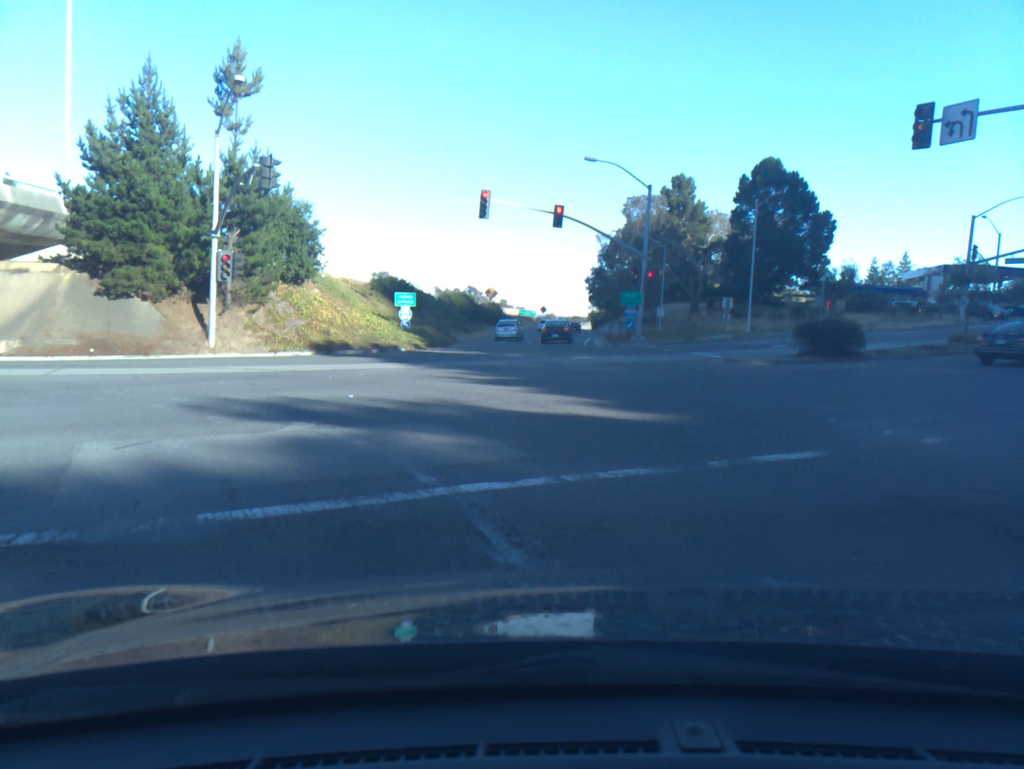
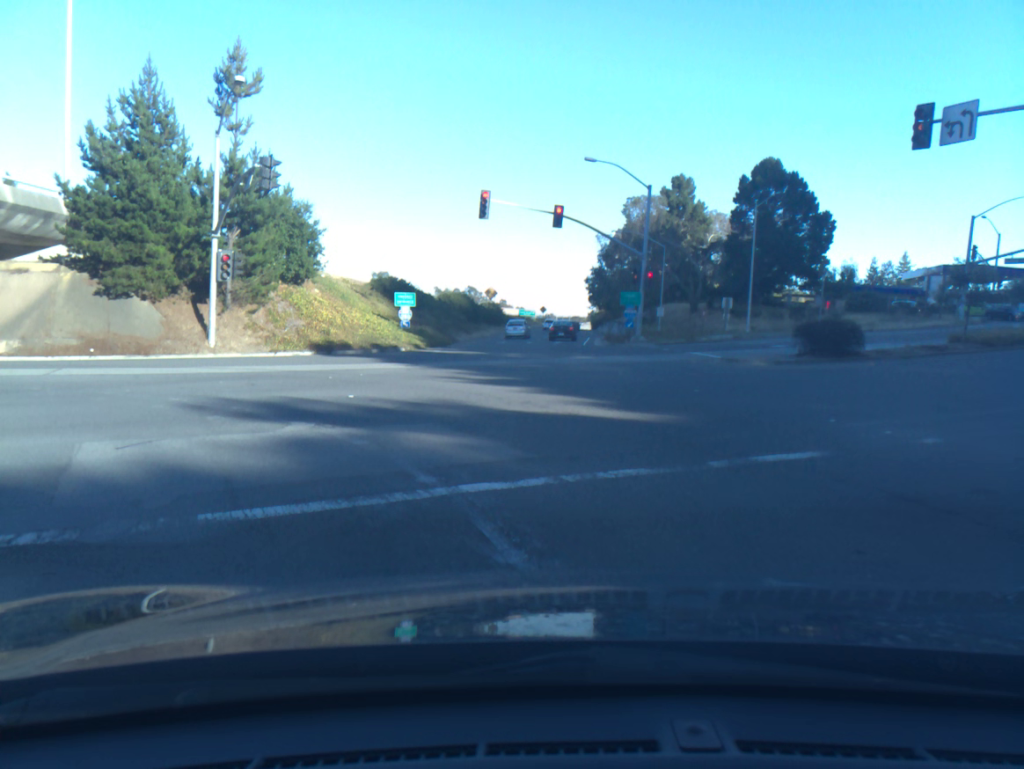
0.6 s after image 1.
(0.0, 0.0) m; 0°
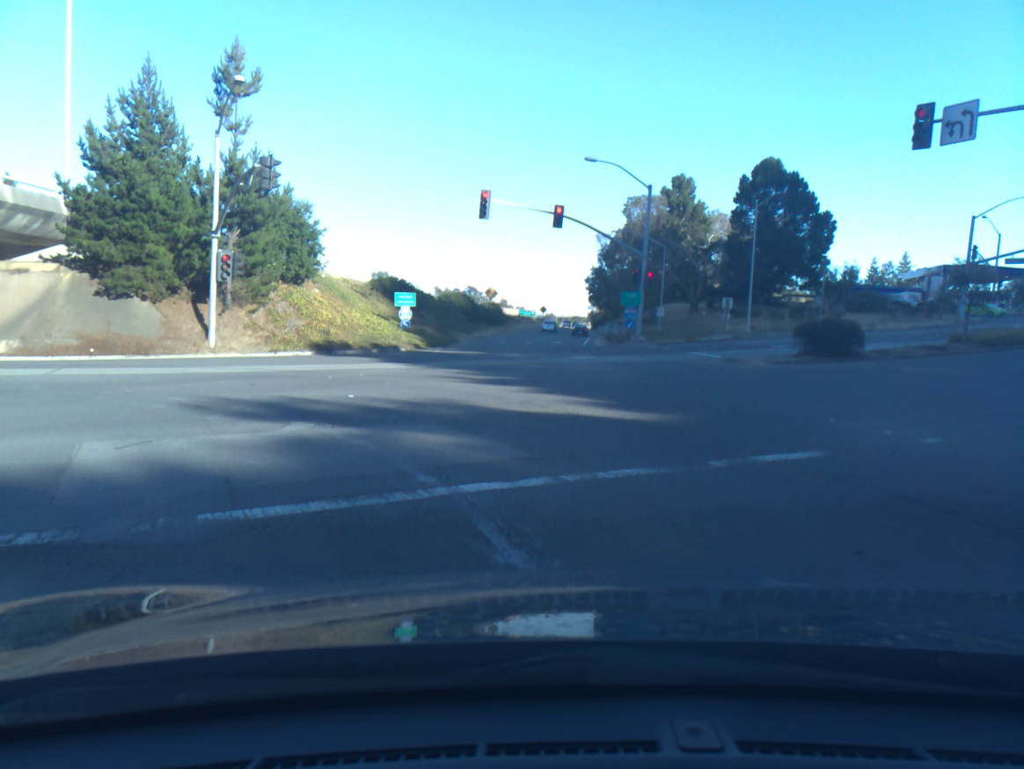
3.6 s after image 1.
(0.0, 0.0) m; 0°
